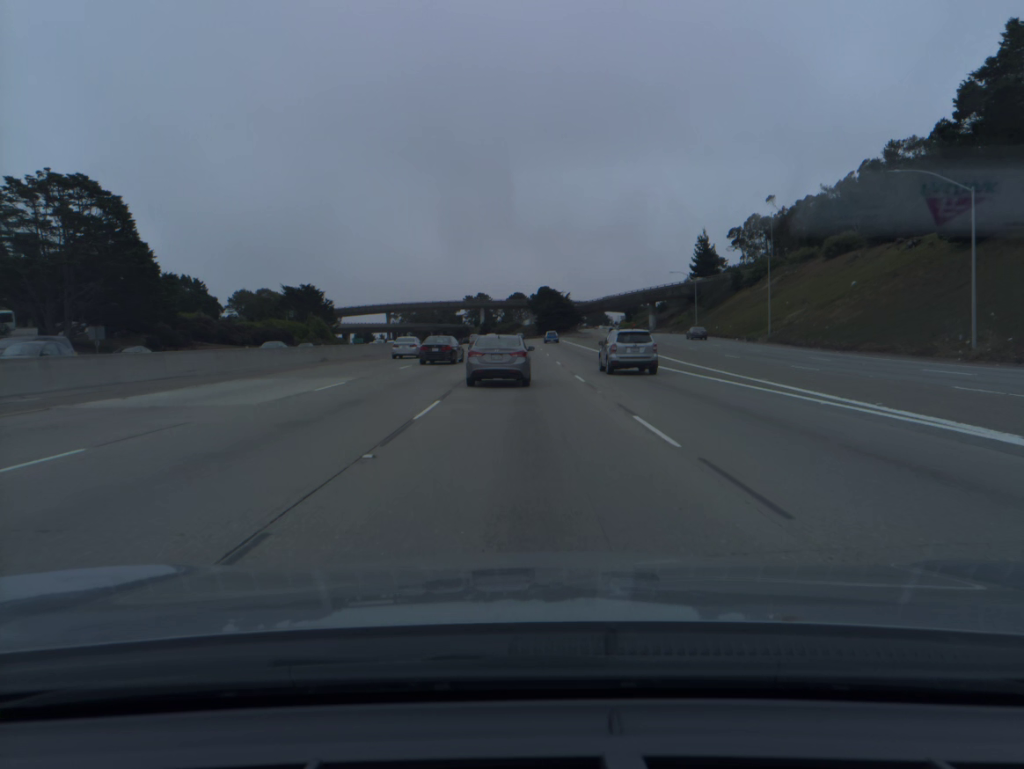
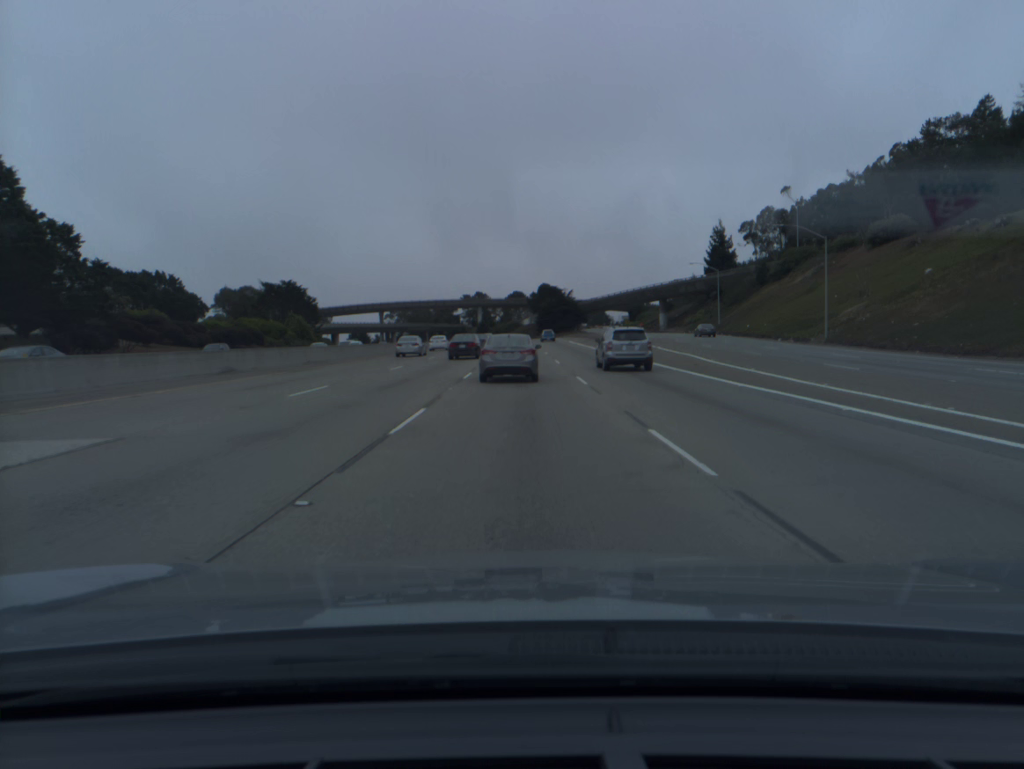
(0.0, +16.8) m; 0°
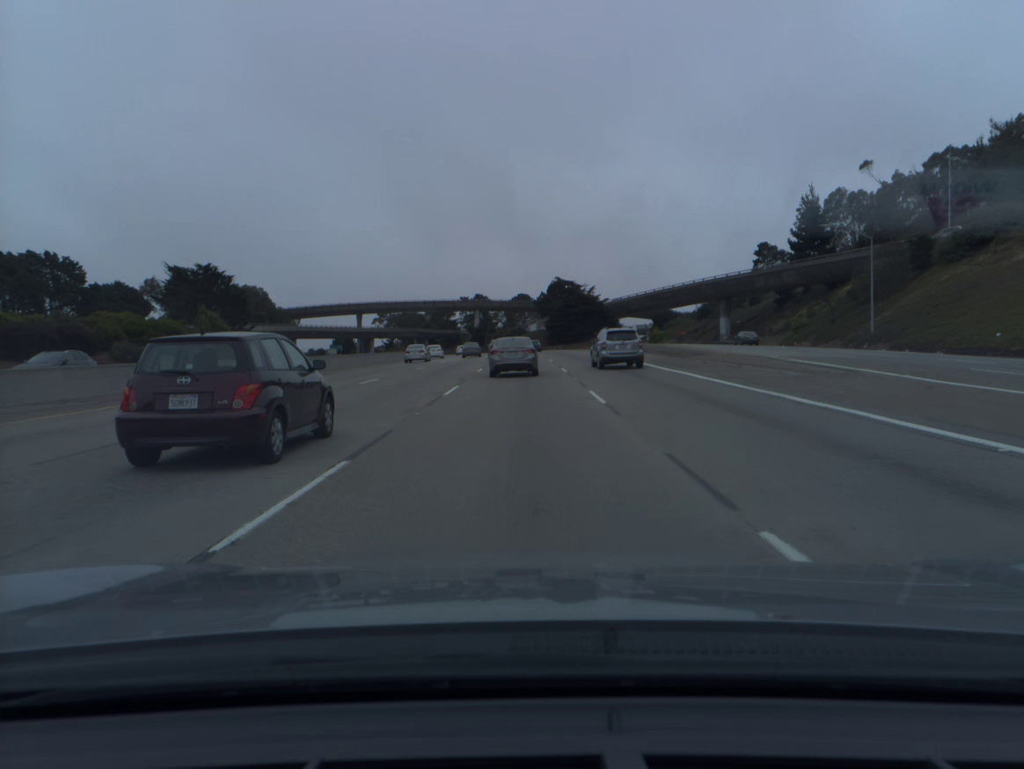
(-0.1, +49.8) m; 0°
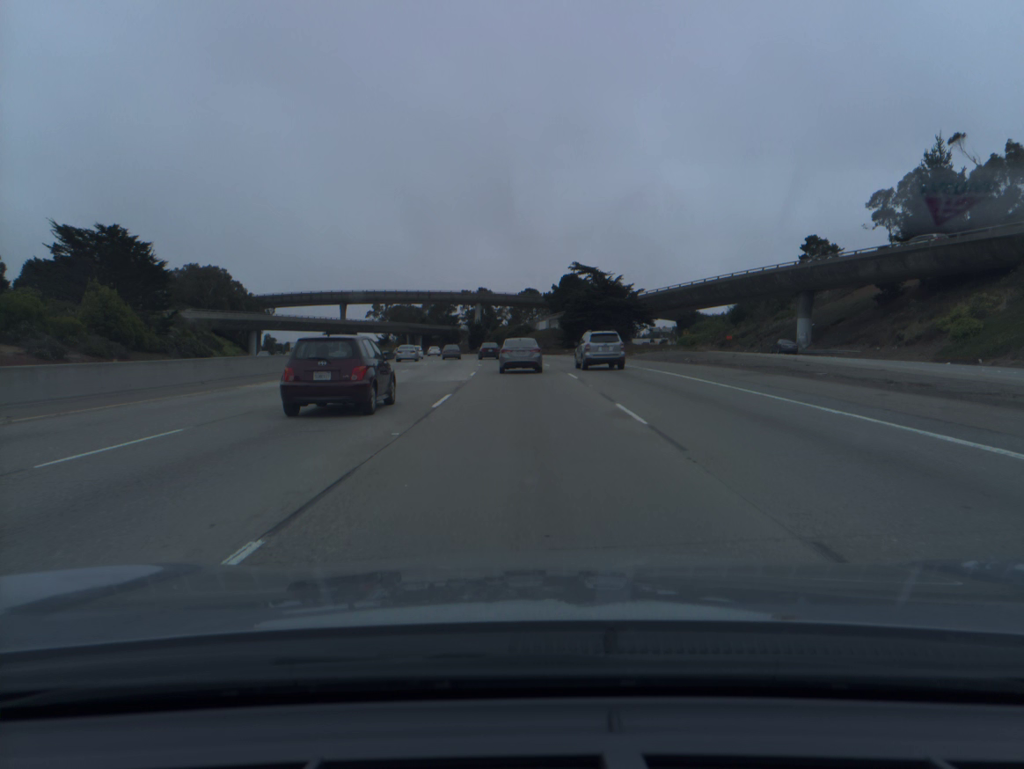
(-0.1, +32.9) m; 0°
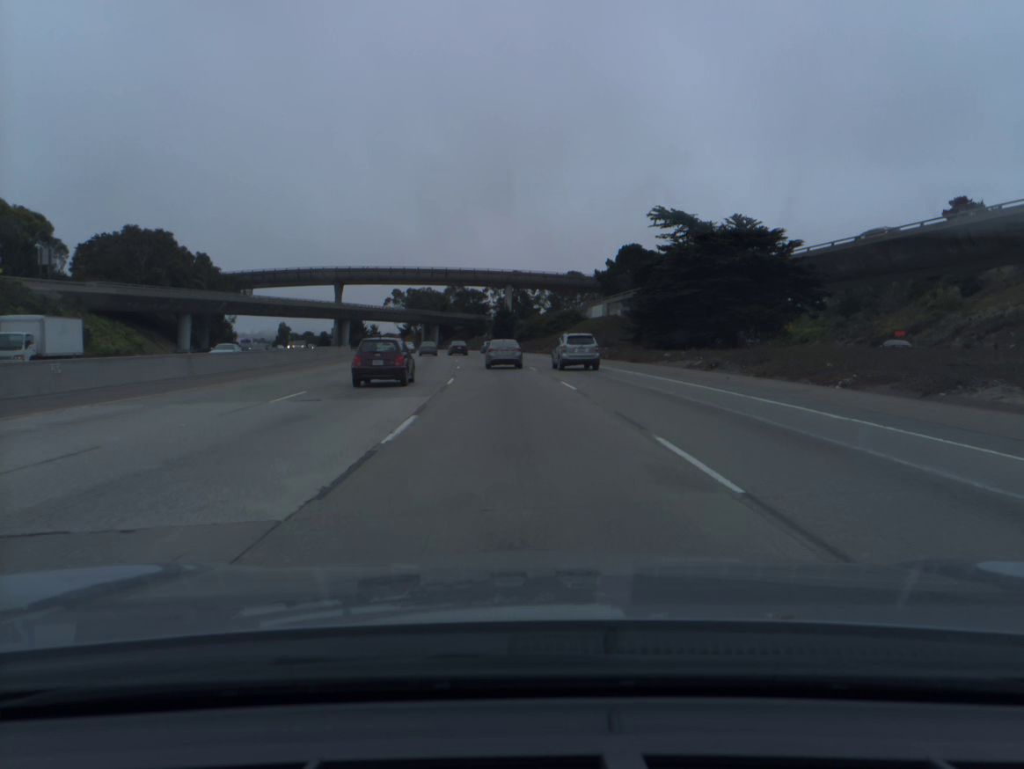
(-0.8, +49.4) m; -3°
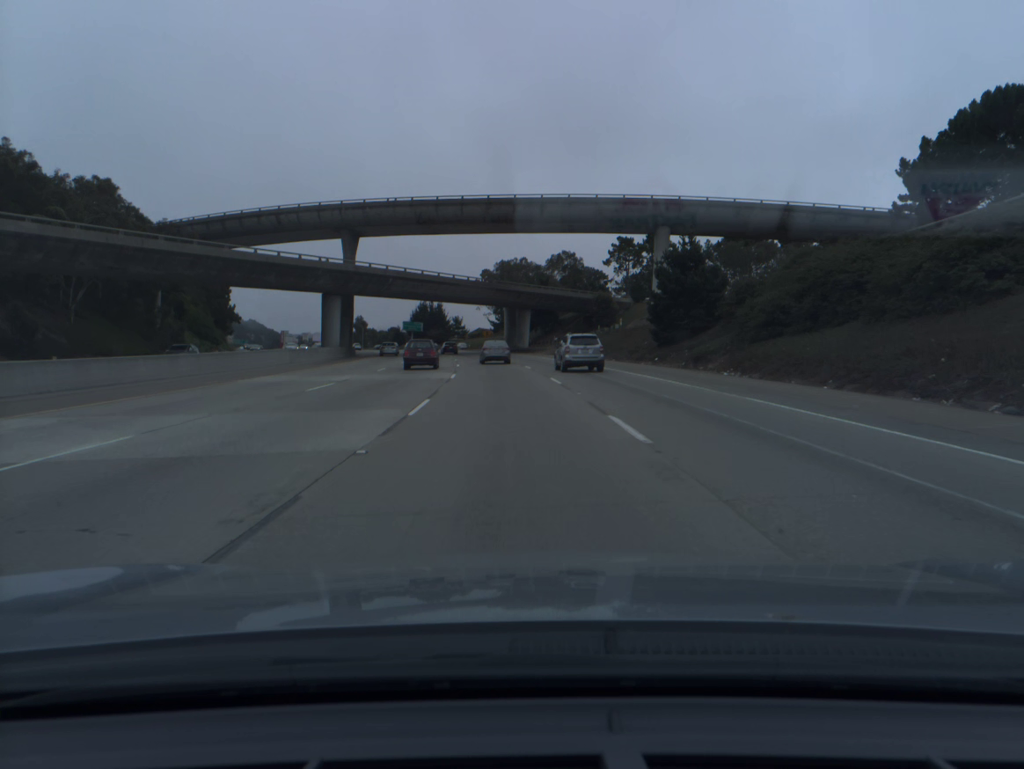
(-6.1, +83.6) m; -8°
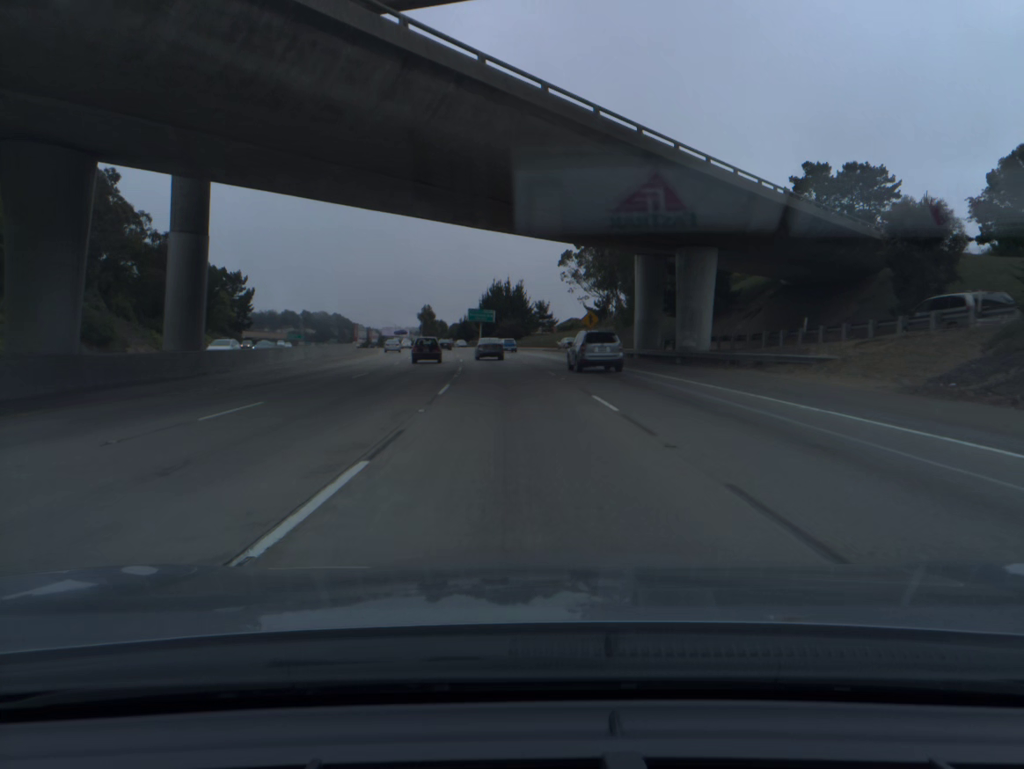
(-4.2, +67.9) m; -6°
